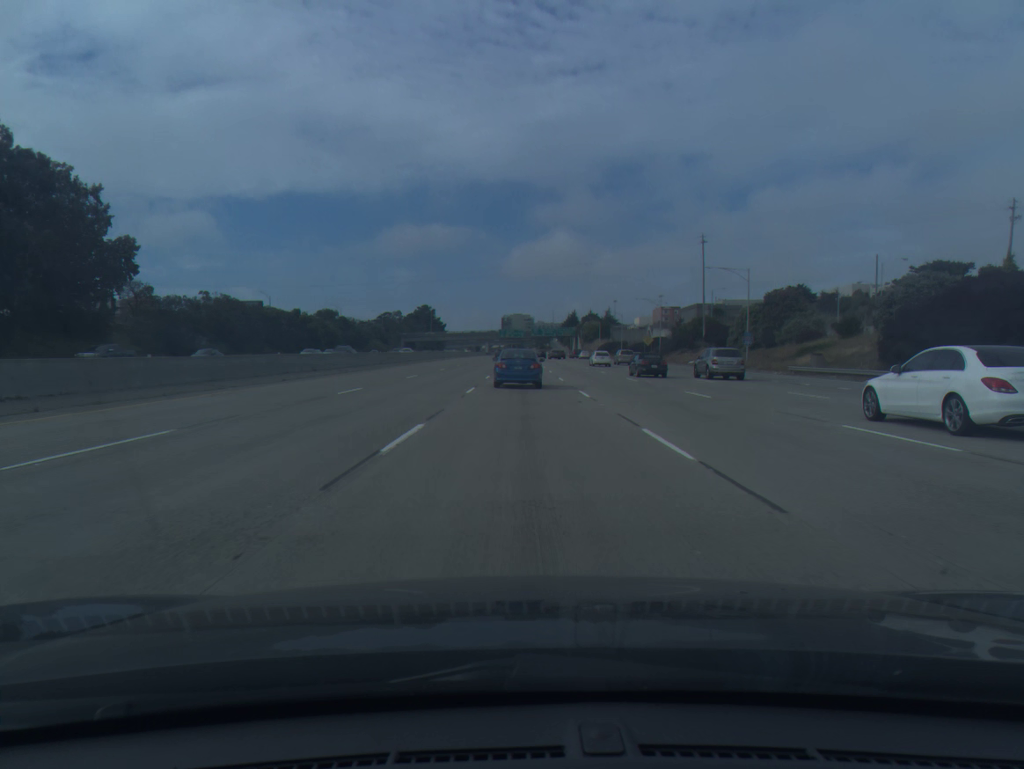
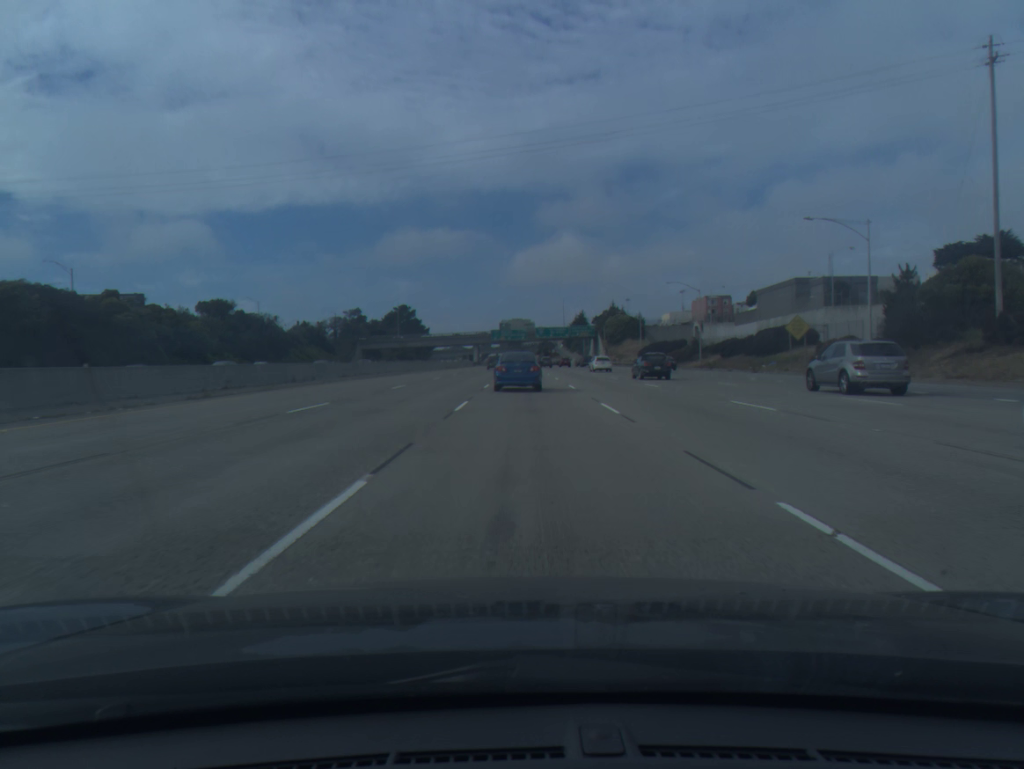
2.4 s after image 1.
(+0.1, +76.9) m; 0°
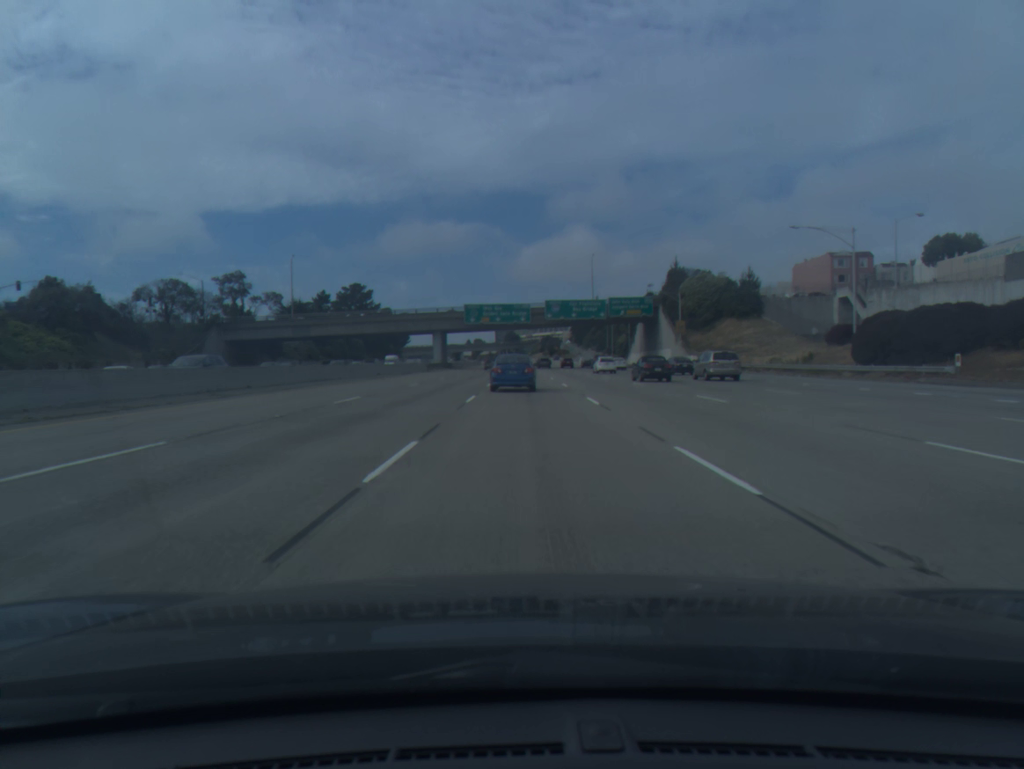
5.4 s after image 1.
(+0.4, +95.2) m; 0°
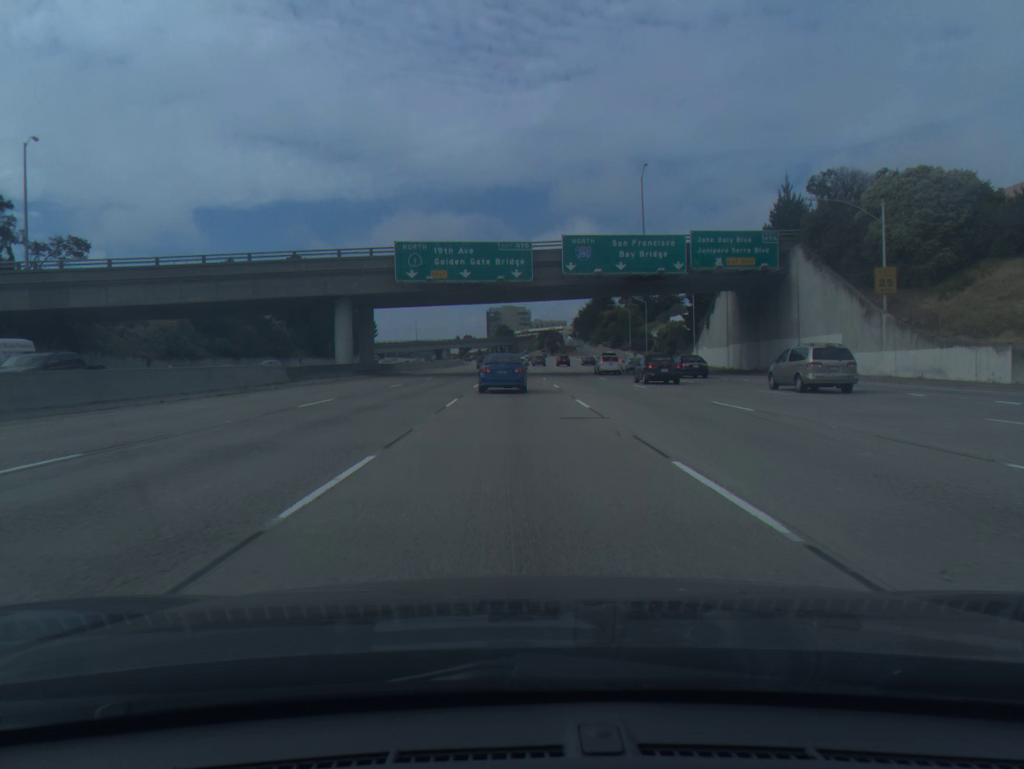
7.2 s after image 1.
(+0.4, +58.8) m; 0°
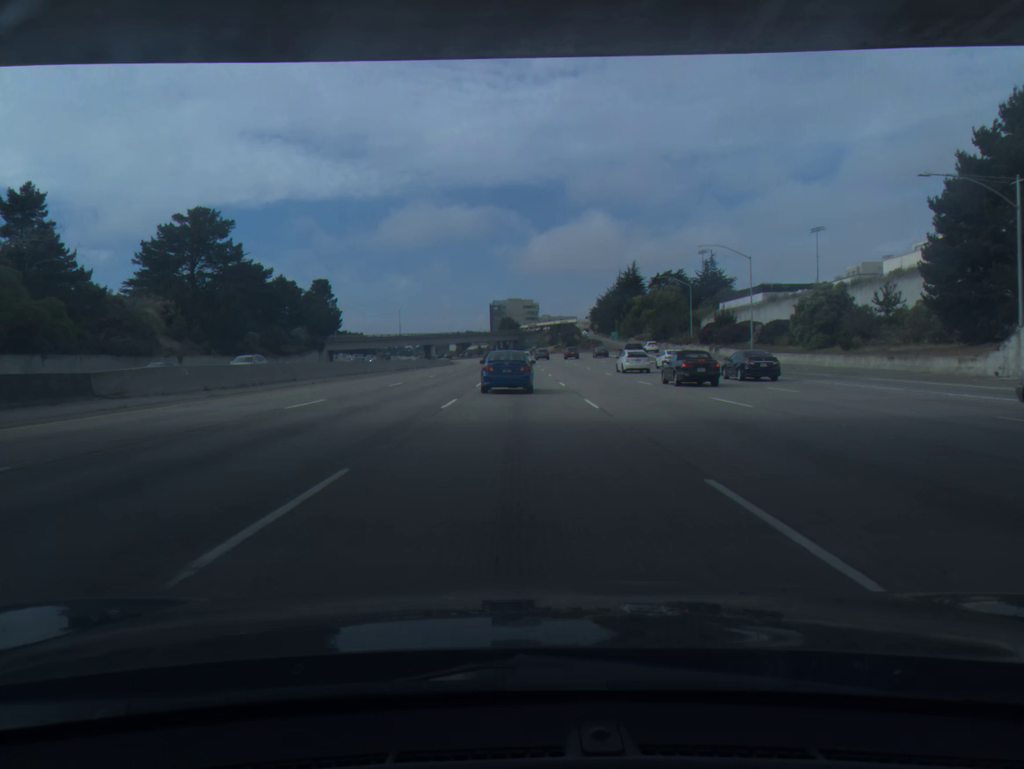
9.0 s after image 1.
(-0.2, +58.4) m; 0°
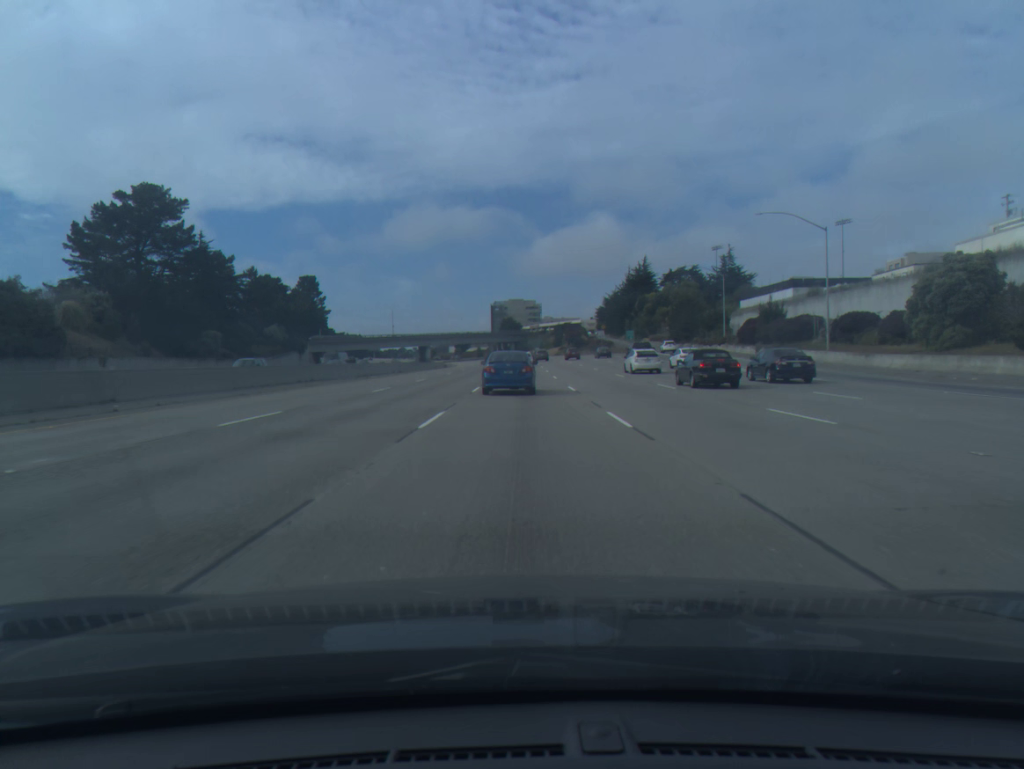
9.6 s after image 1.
(0.0, +19.2) m; 0°
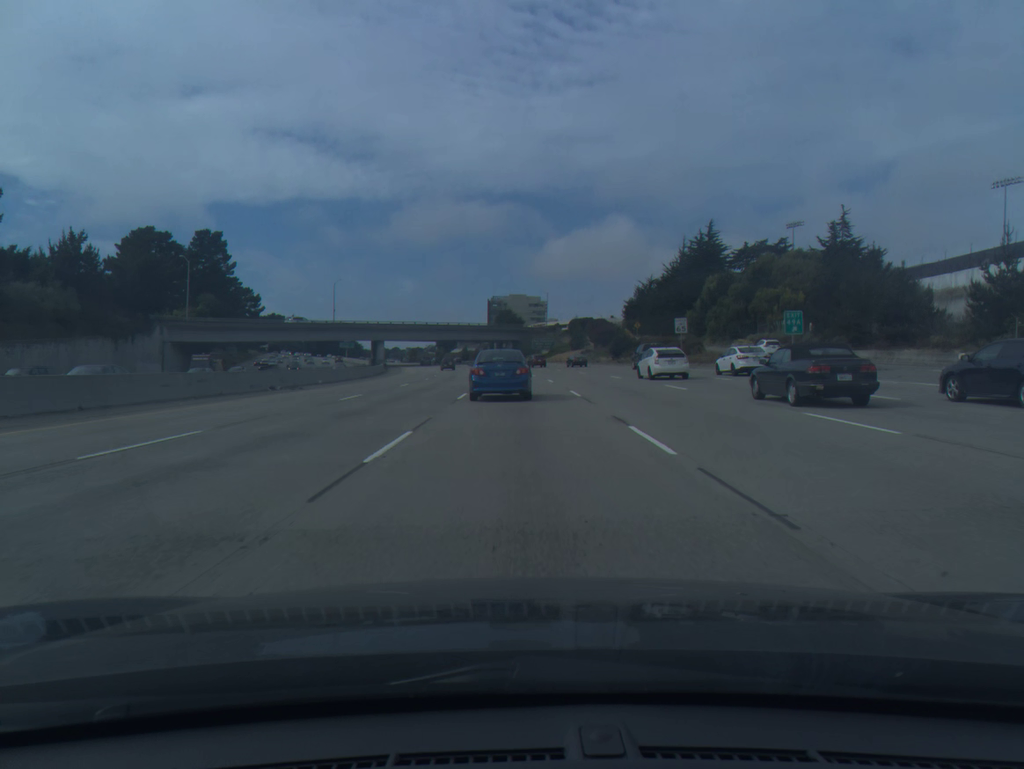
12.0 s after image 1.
(+0.2, +75.5) m; 0°
